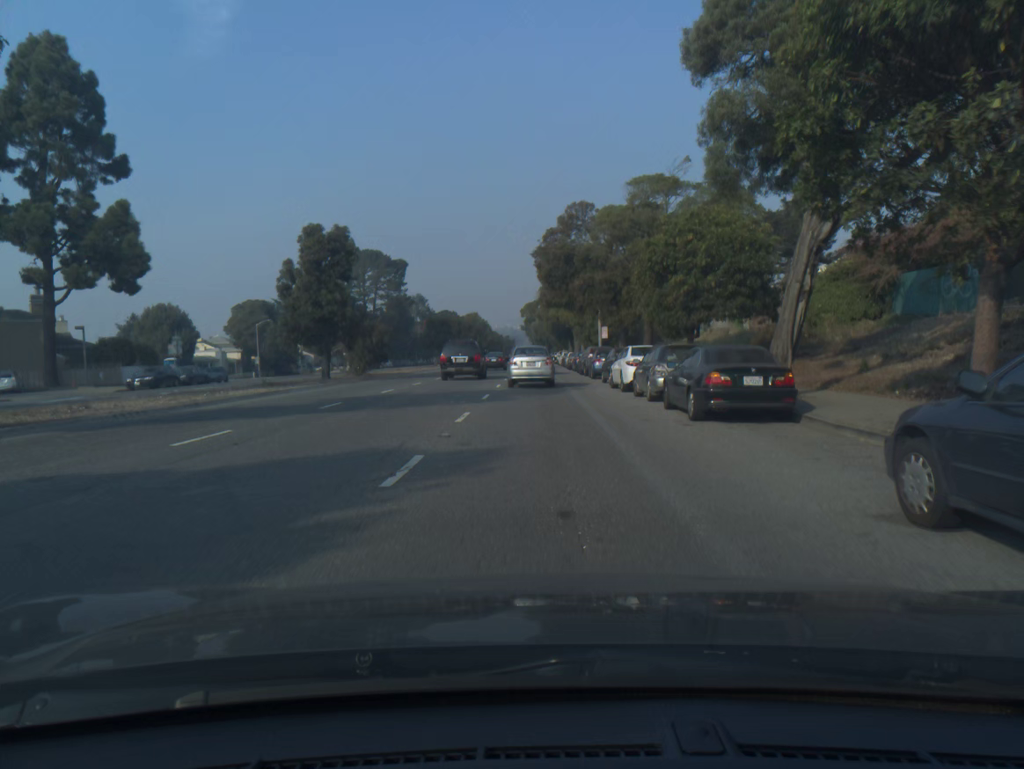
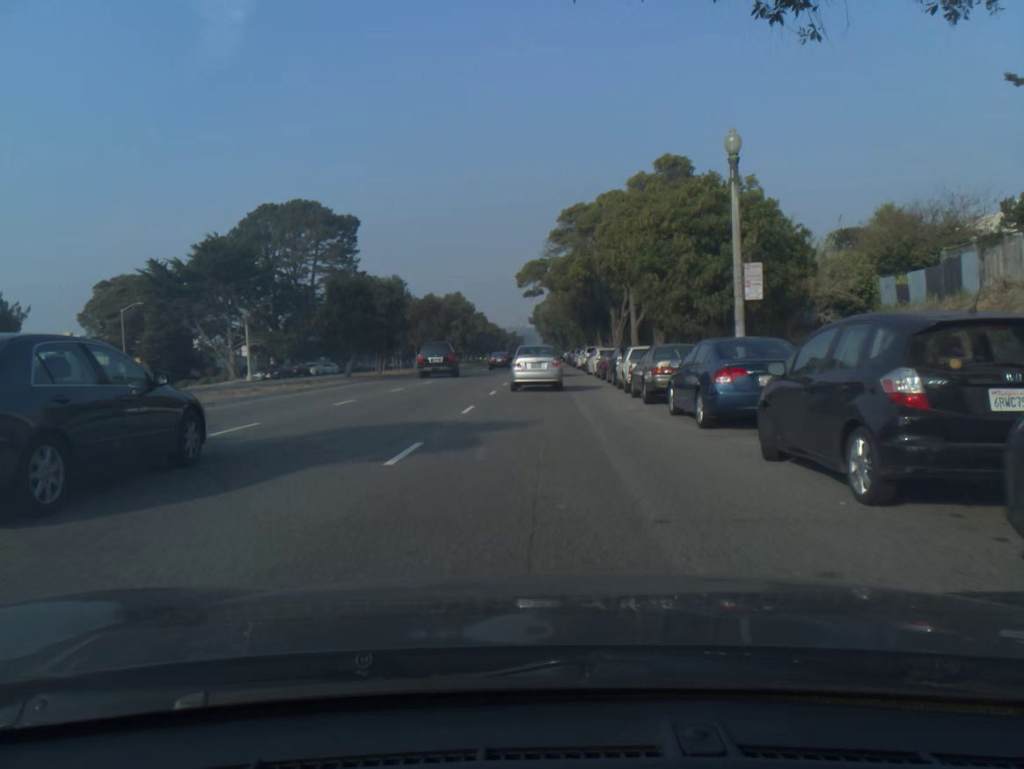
(-0.1, +42.3) m; -1°
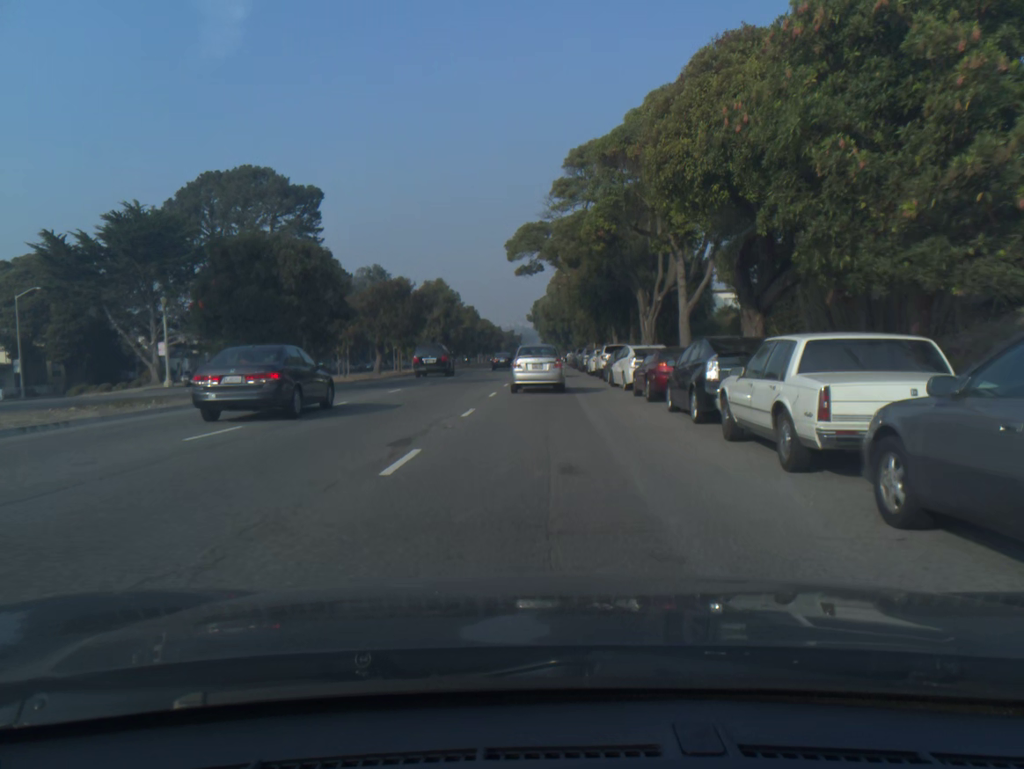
(0.0, +15.6) m; 0°
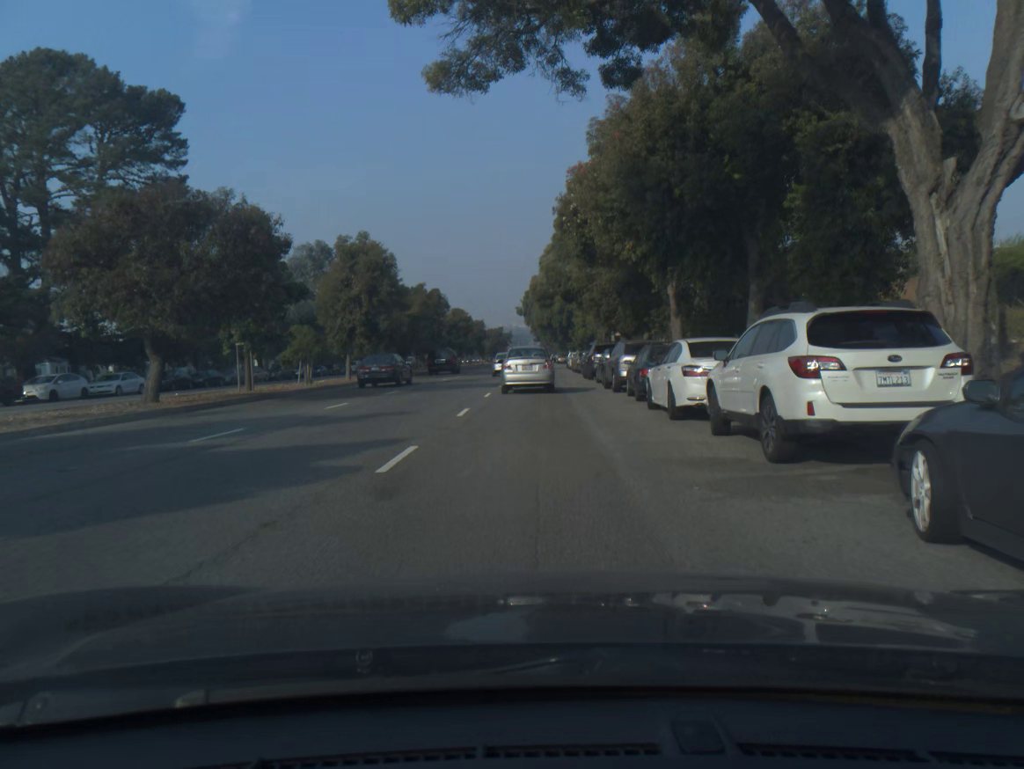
(+0.1, +29.3) m; 0°
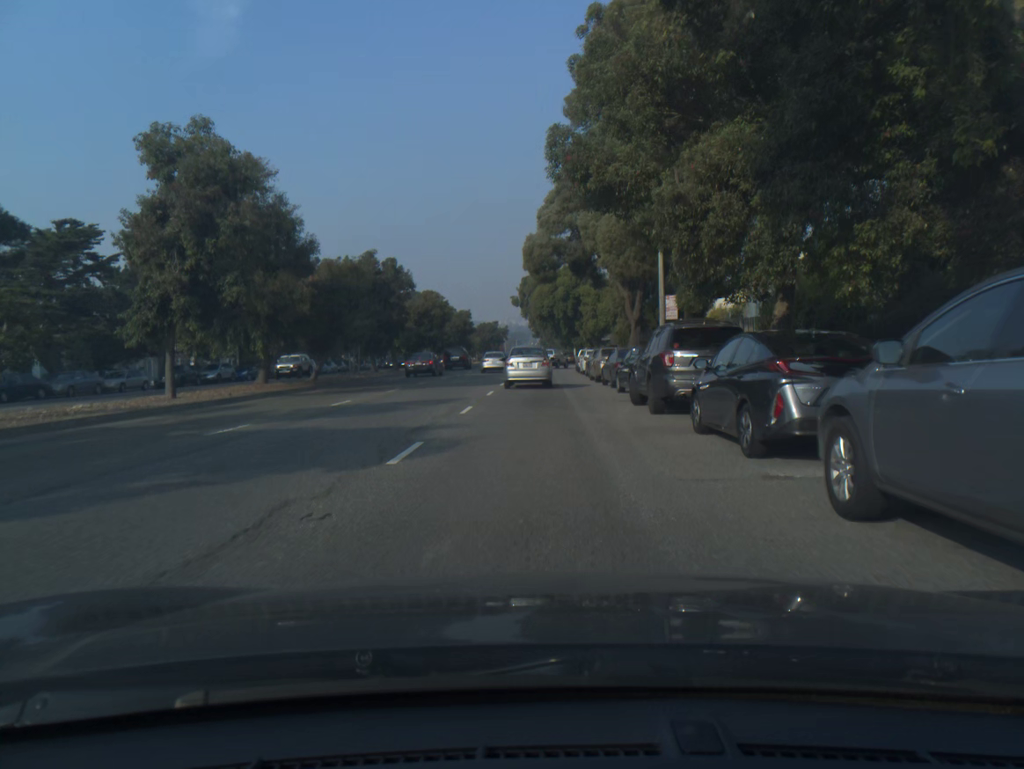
(-0.1, +21.7) m; 0°
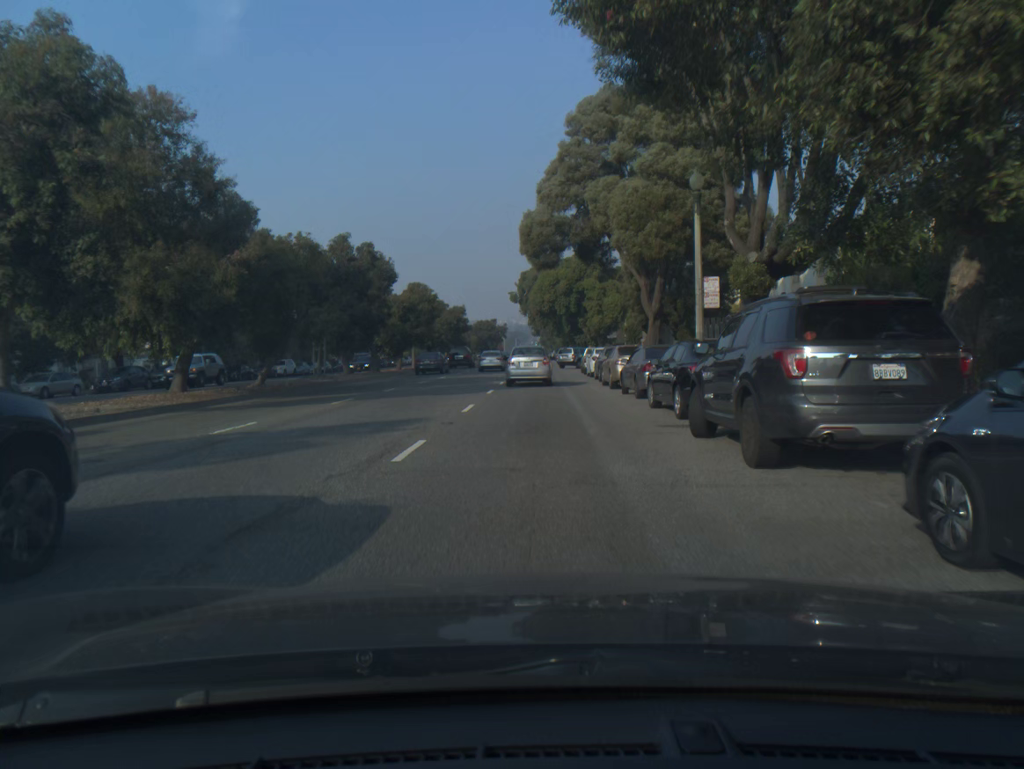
(0.0, +7.3) m; 0°
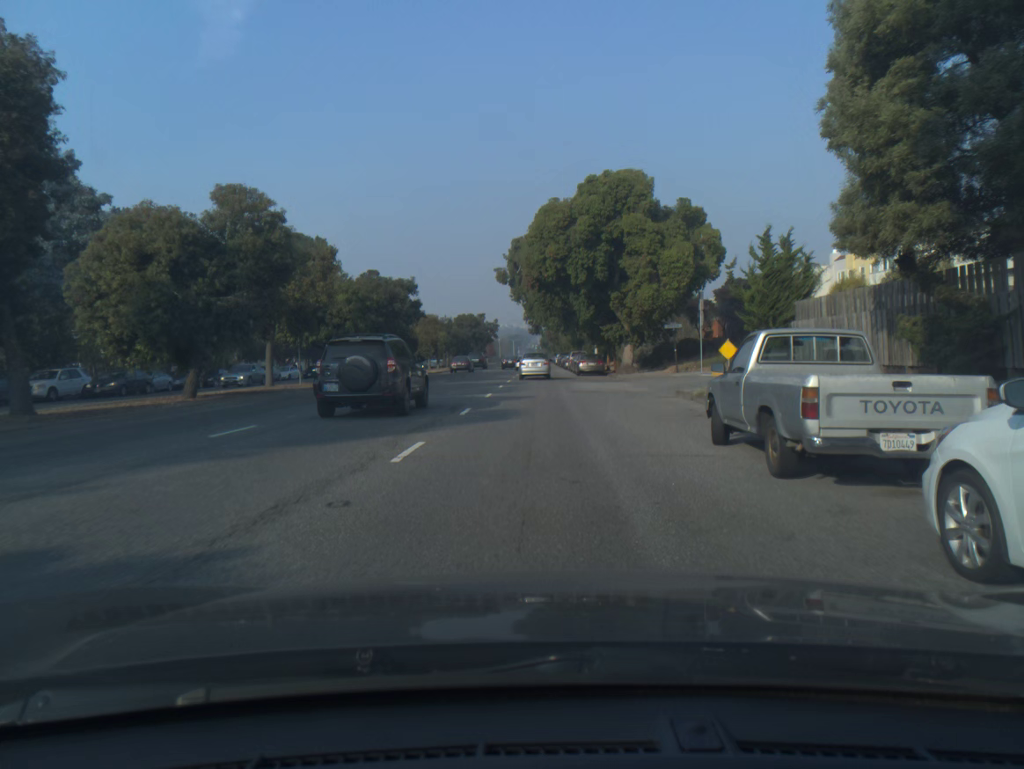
(+0.2, +36.4) m; 0°
